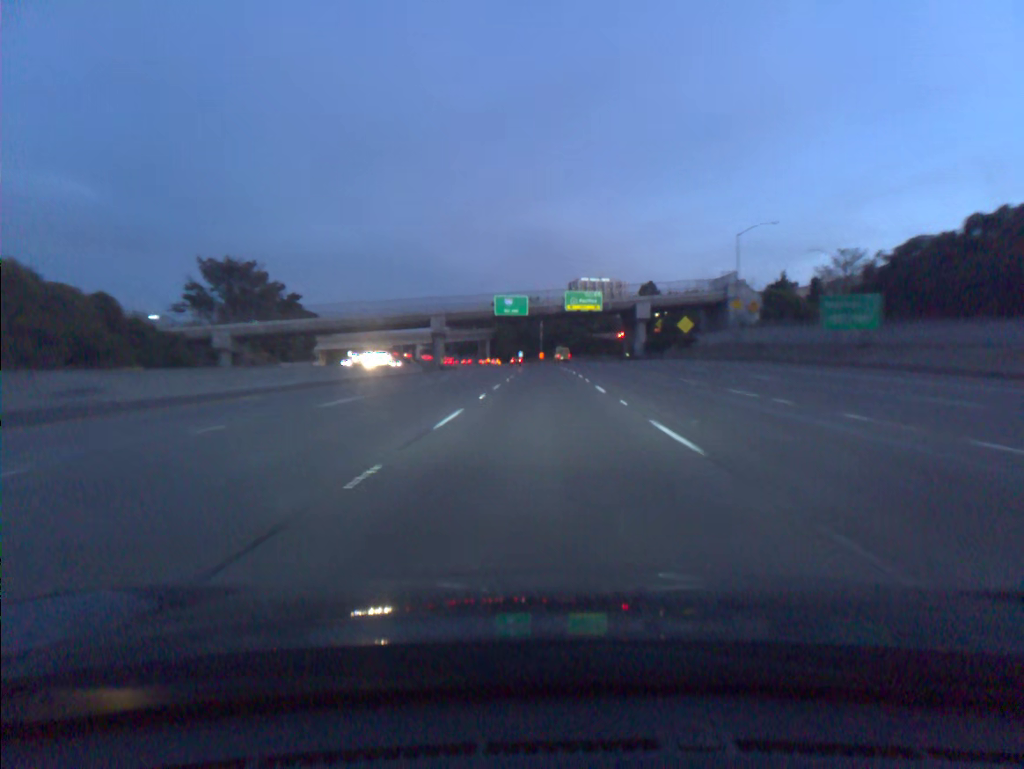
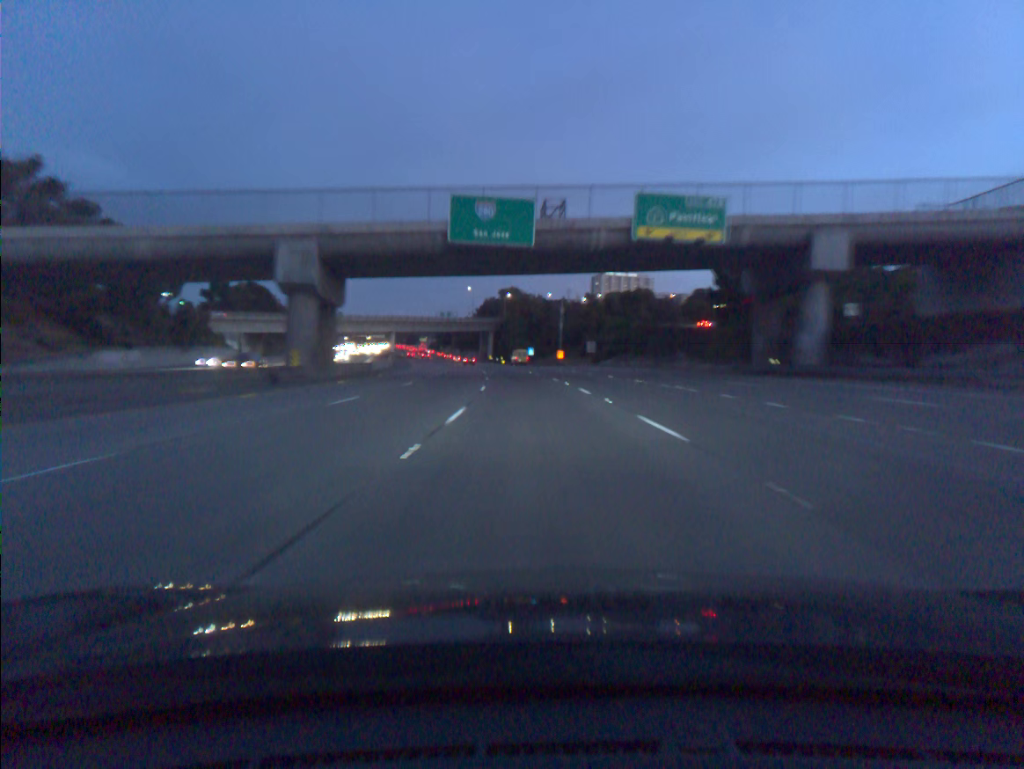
(-0.4, +71.5) m; -1°
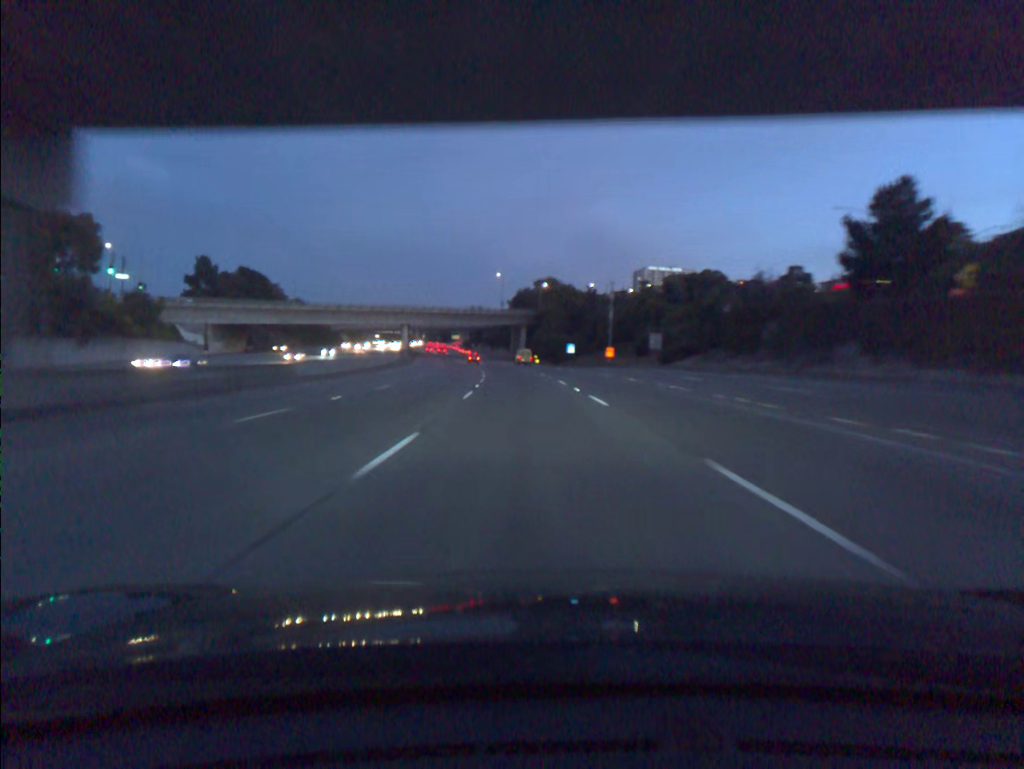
(-0.8, +36.0) m; -3°
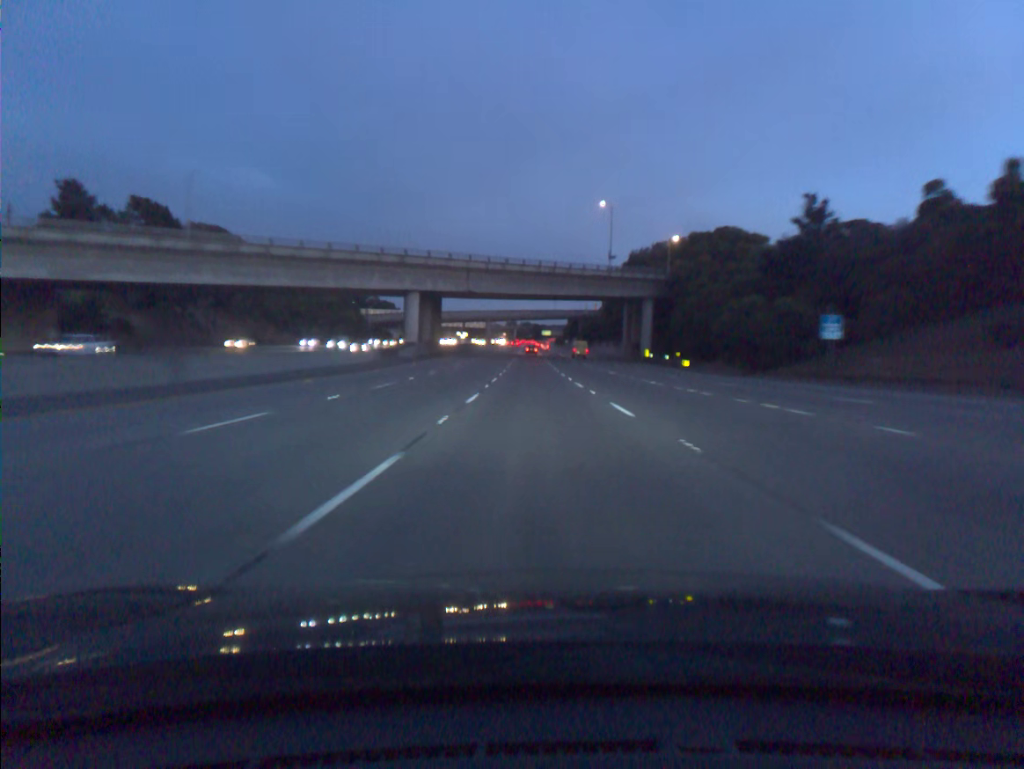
(-6.0, +90.2) m; -7°
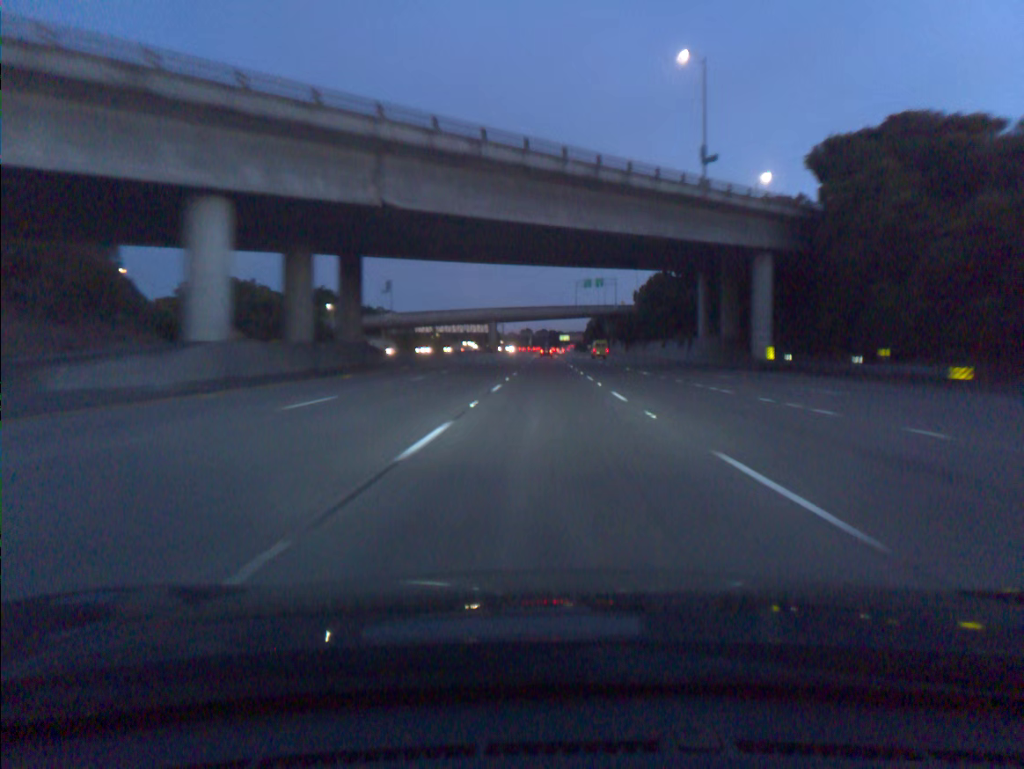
(-0.9, +54.5) m; -1°
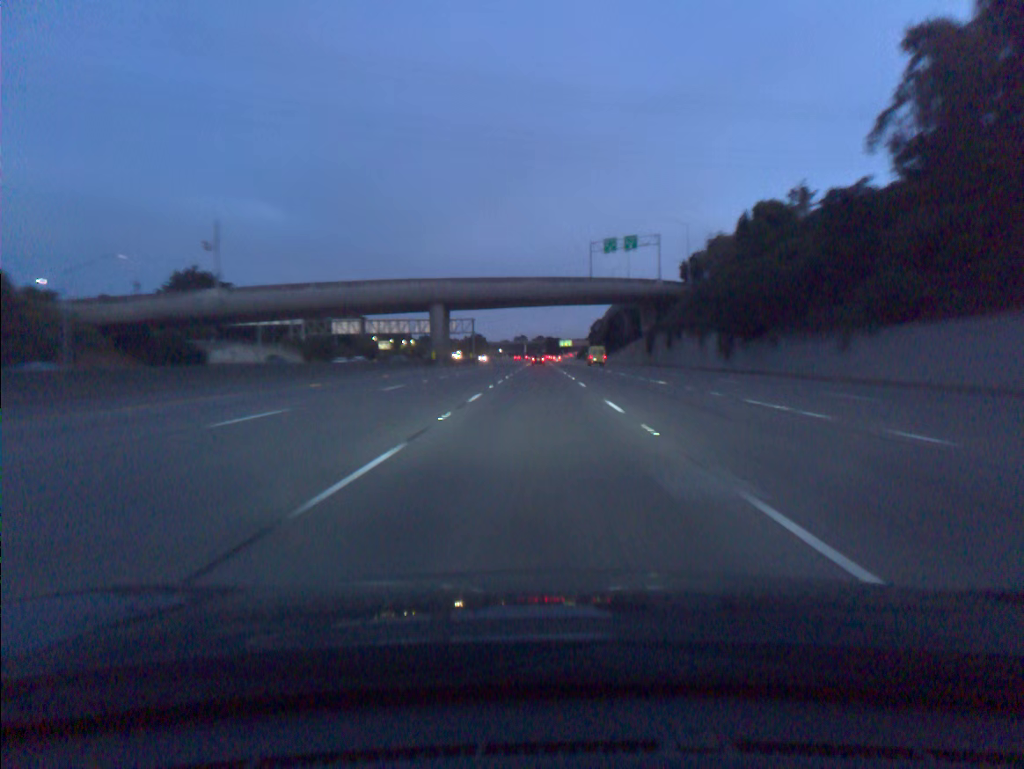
(+0.5, +90.5) m; 0°
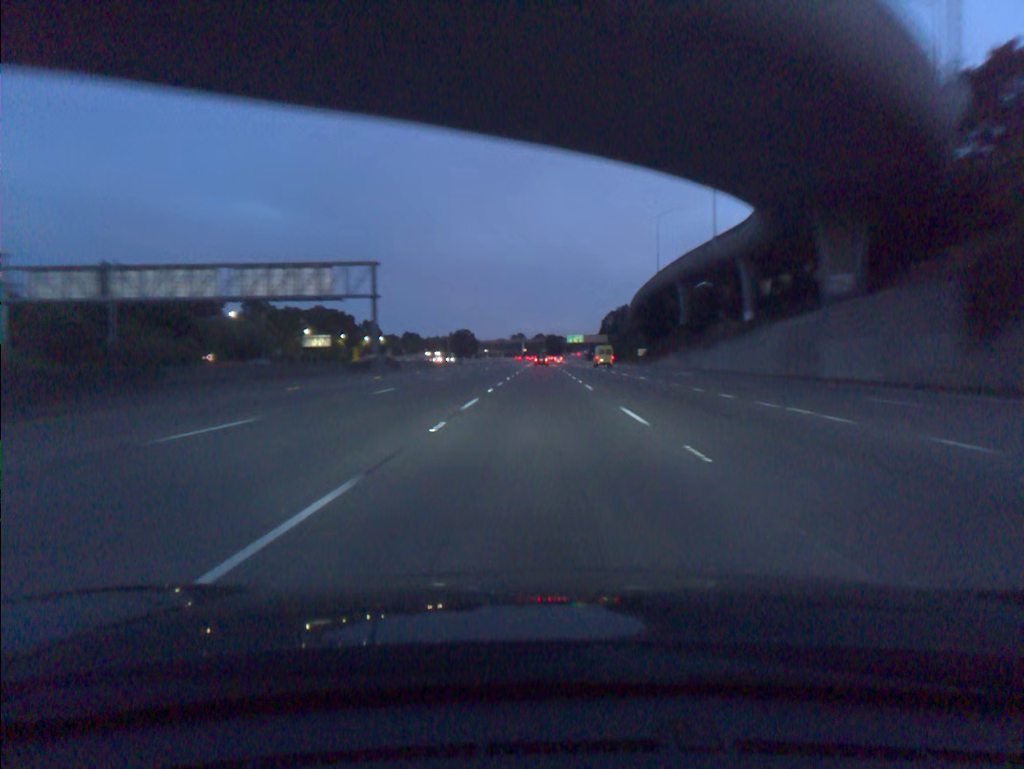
(-0.3, +90.6) m; 0°
